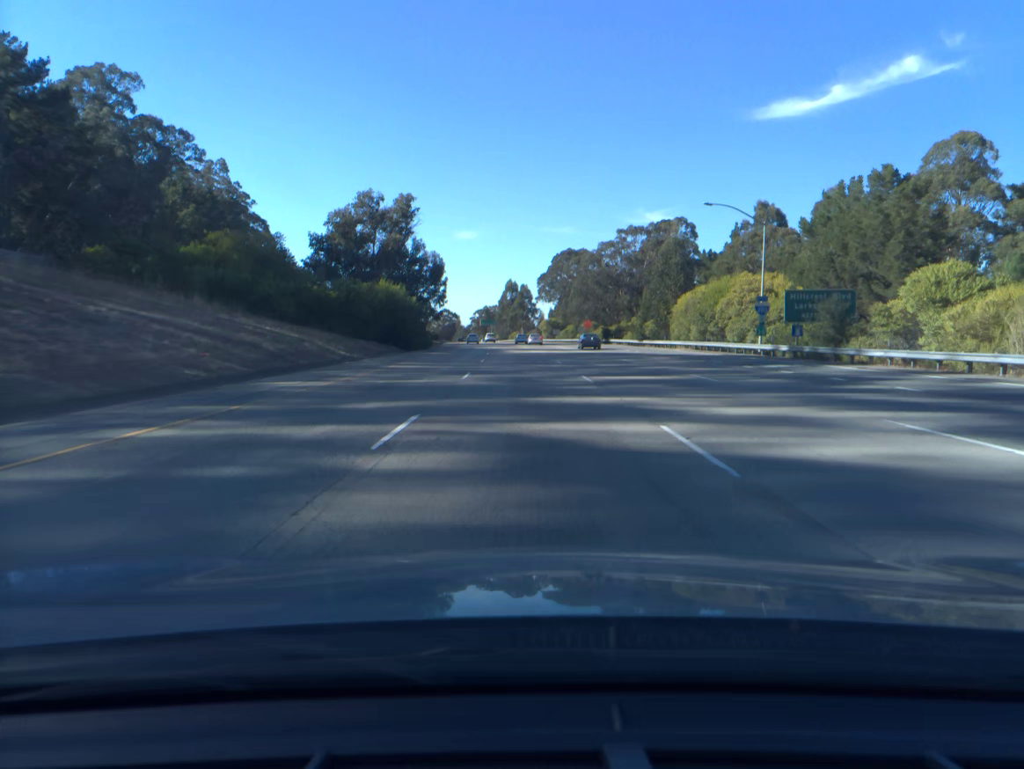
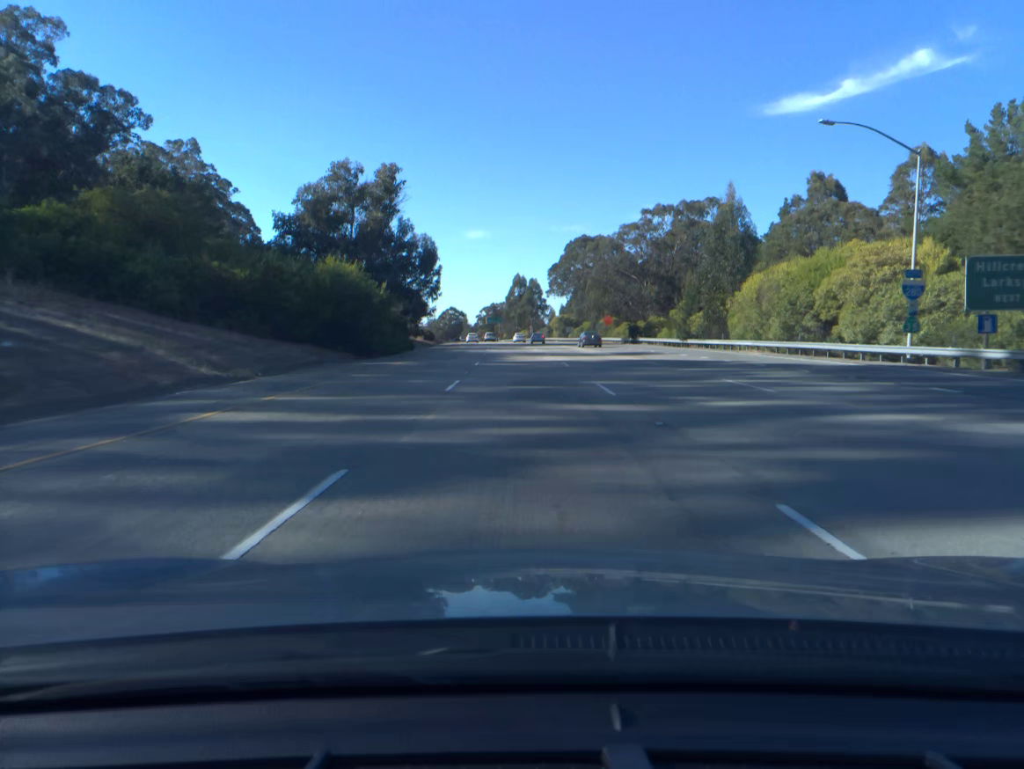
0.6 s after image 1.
(-0.1, +20.0) m; -1°
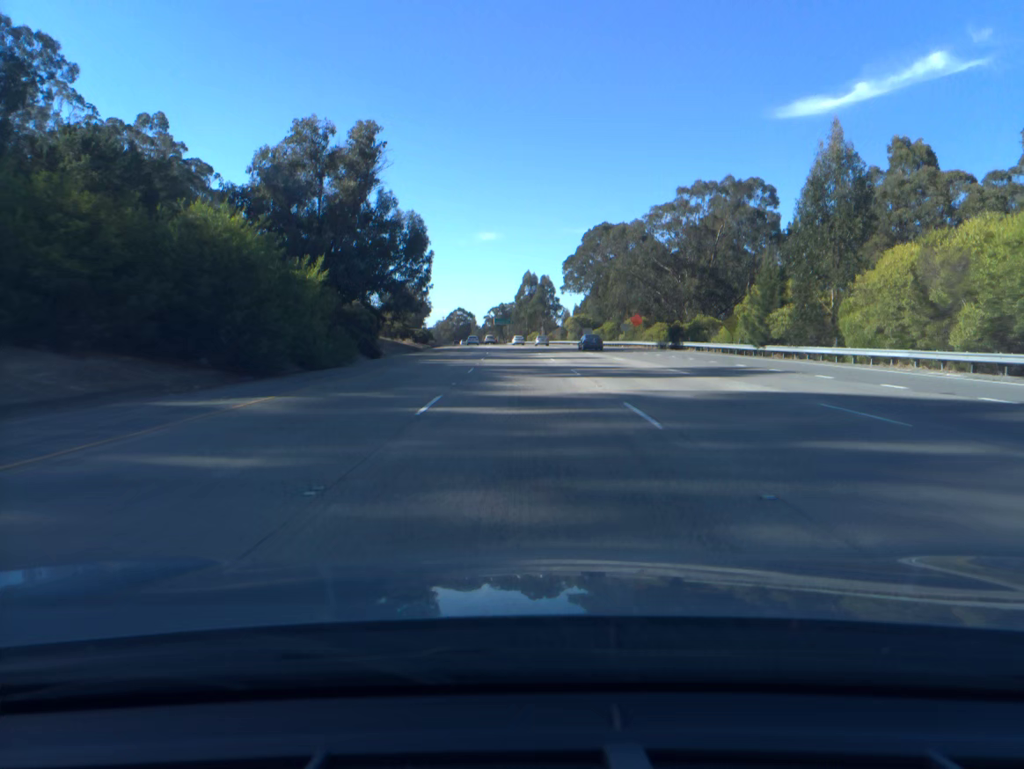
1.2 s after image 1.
(-0.2, +20.0) m; -1°
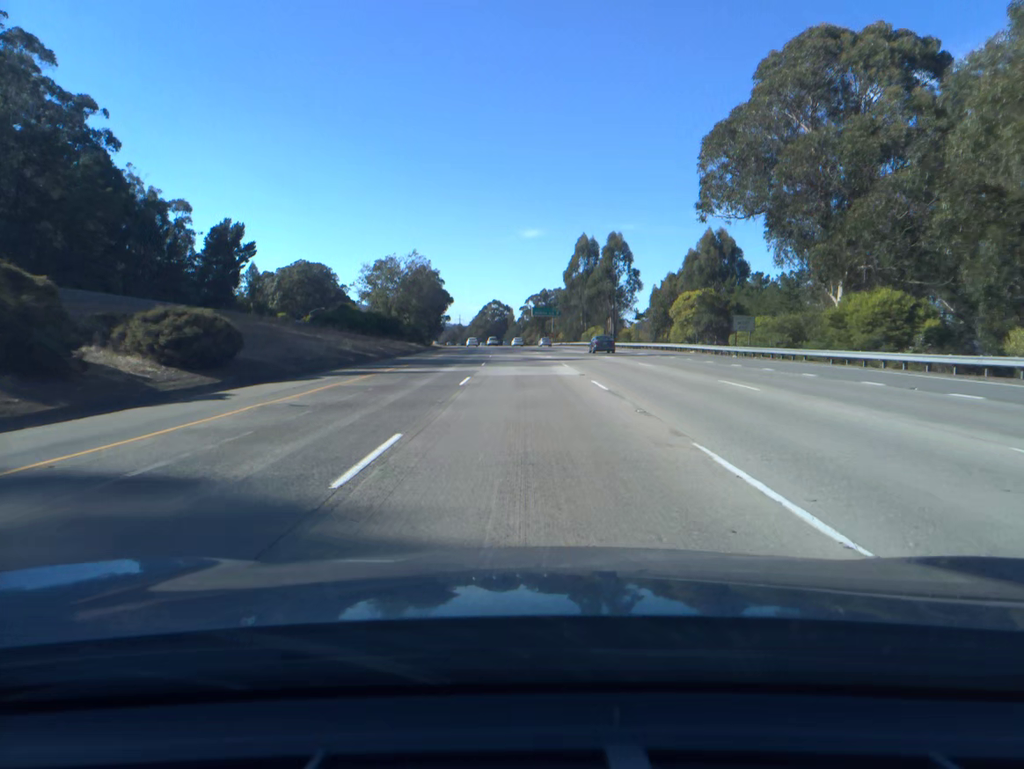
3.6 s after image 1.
(-2.2, +79.7) m; -3°
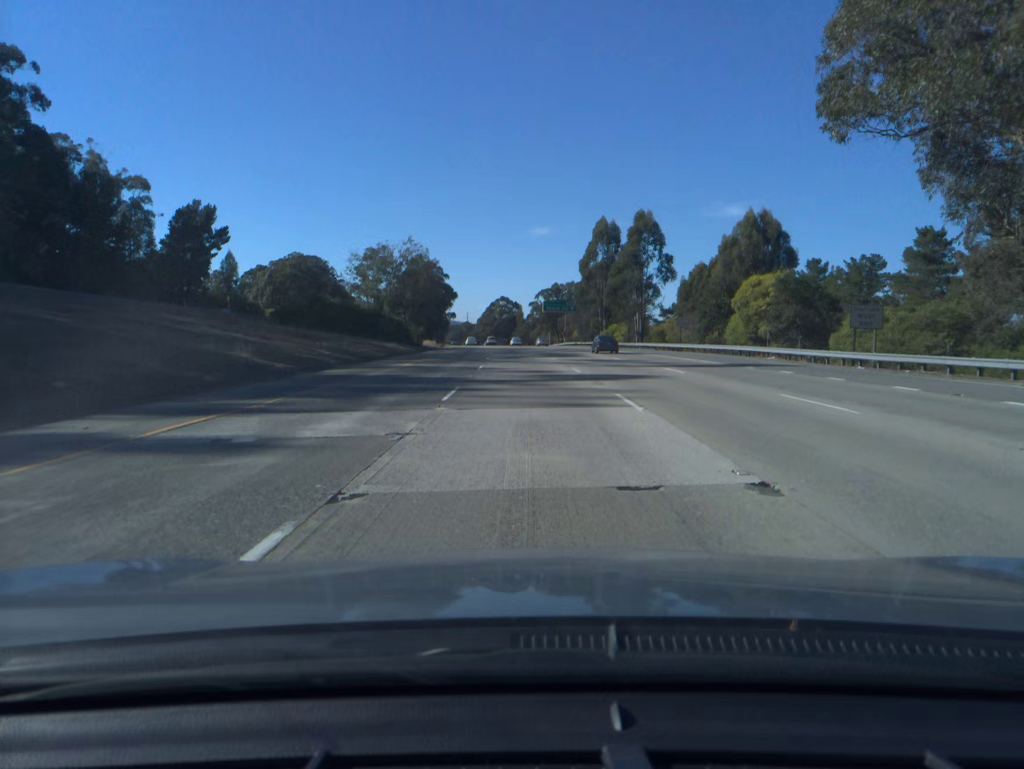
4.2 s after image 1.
(-0.1, +19.9) m; -1°
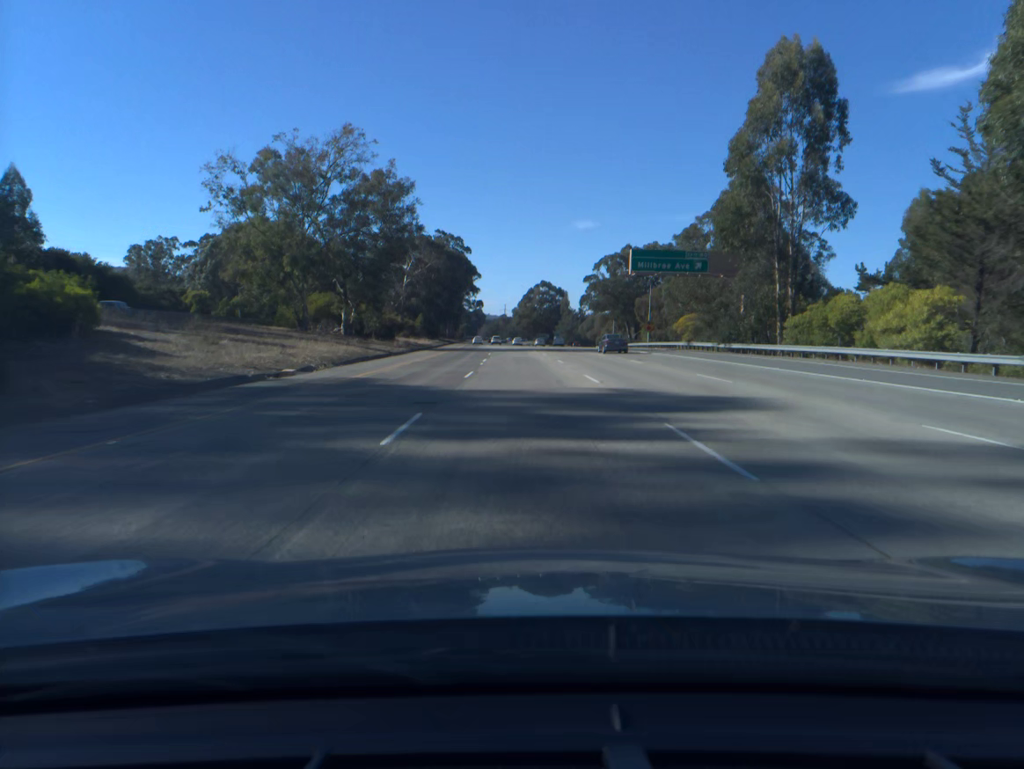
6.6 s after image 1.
(-1.9, +79.8) m; -3°
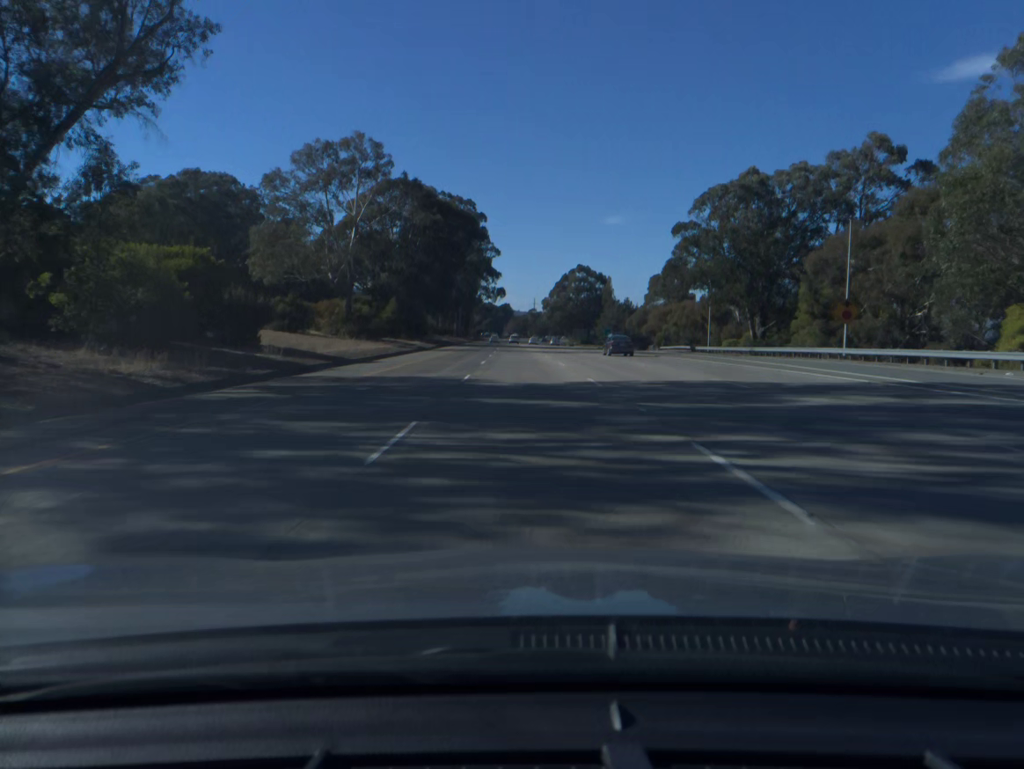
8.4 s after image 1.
(-1.2, +59.9) m; -2°
